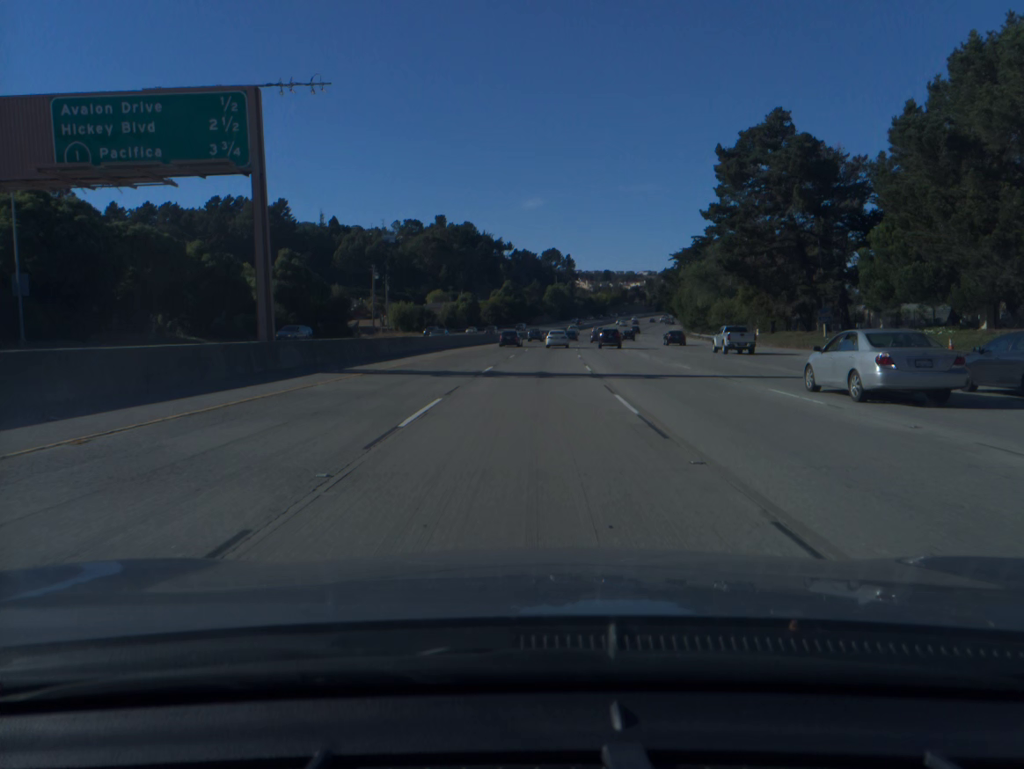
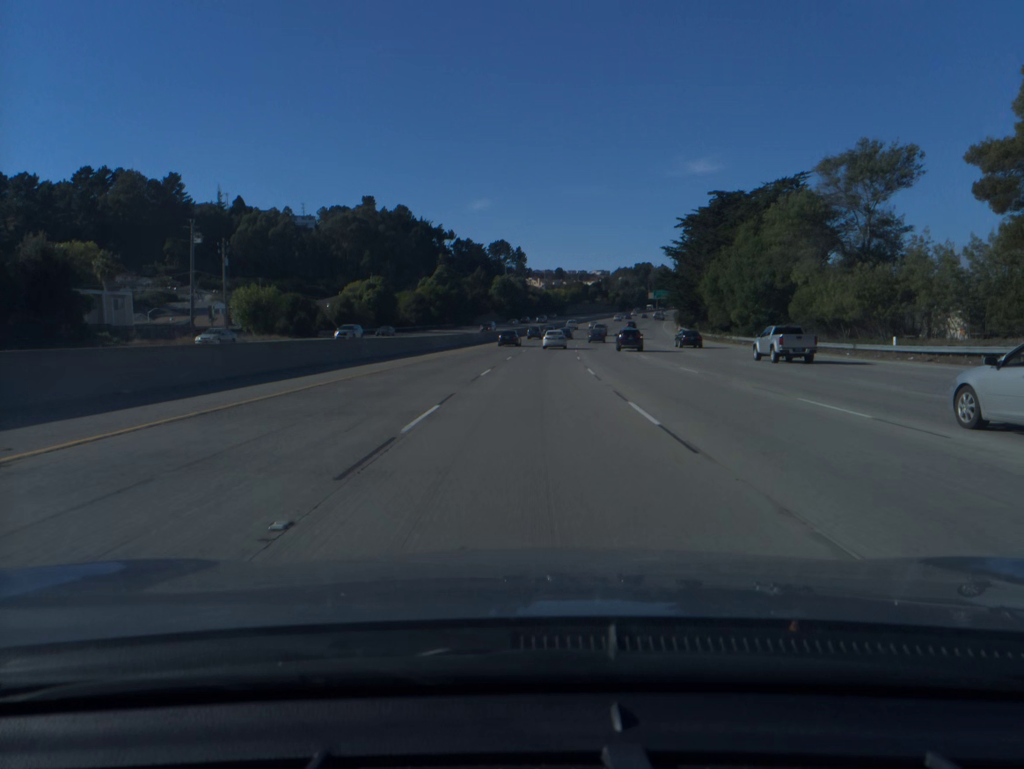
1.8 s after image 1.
(+1.8, +59.8) m; +4°
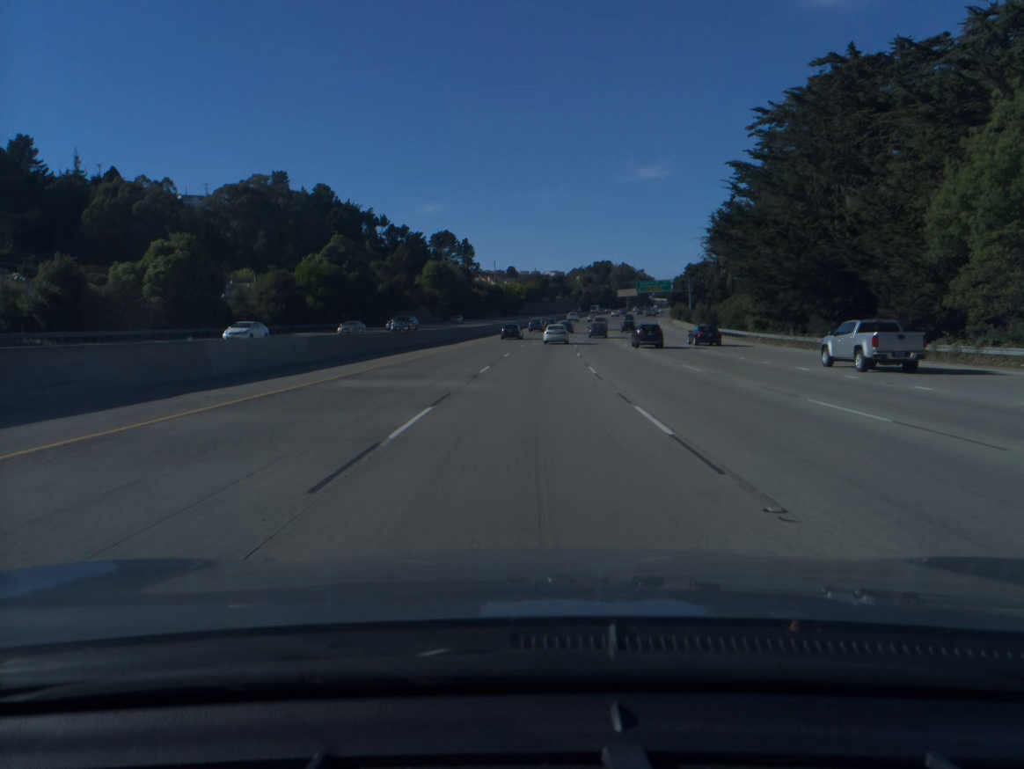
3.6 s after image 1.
(+1.8, +59.7) m; +3°
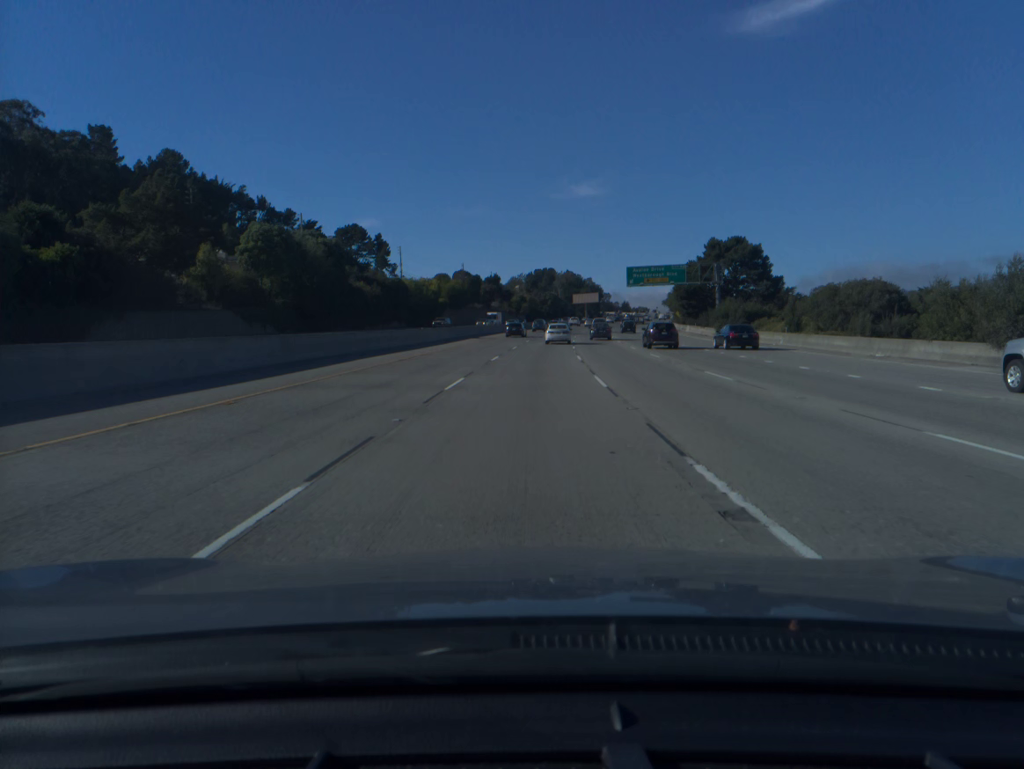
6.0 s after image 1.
(+3.2, +78.9) m; +5°
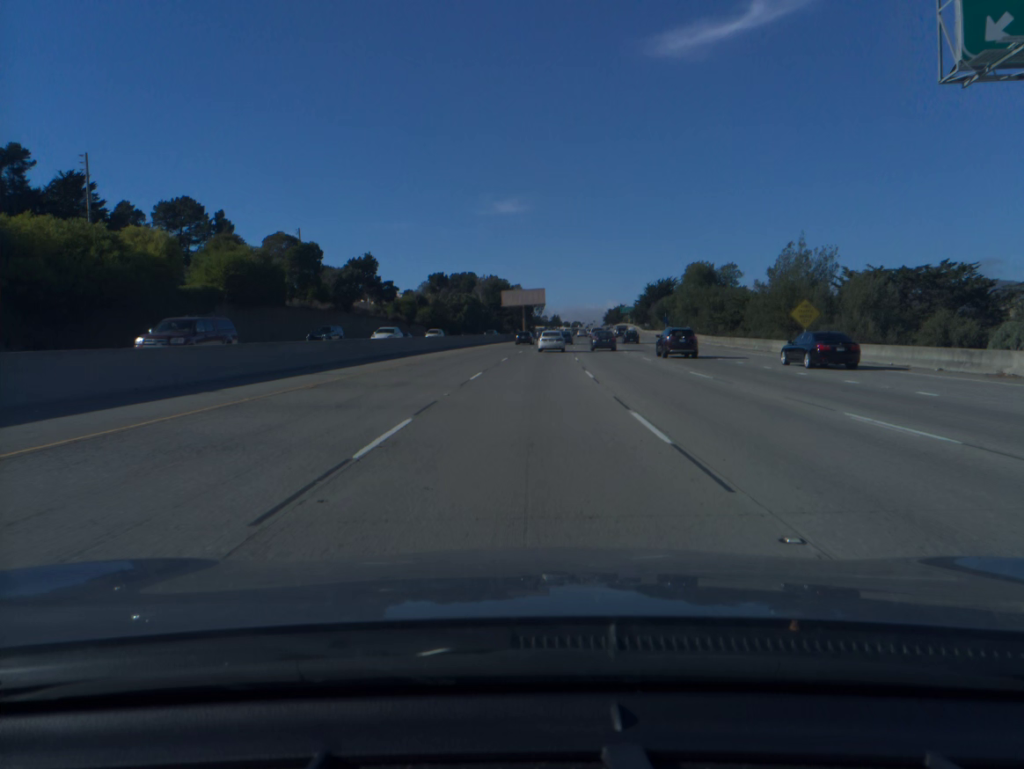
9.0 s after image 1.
(+4.5, +96.5) m; +6°
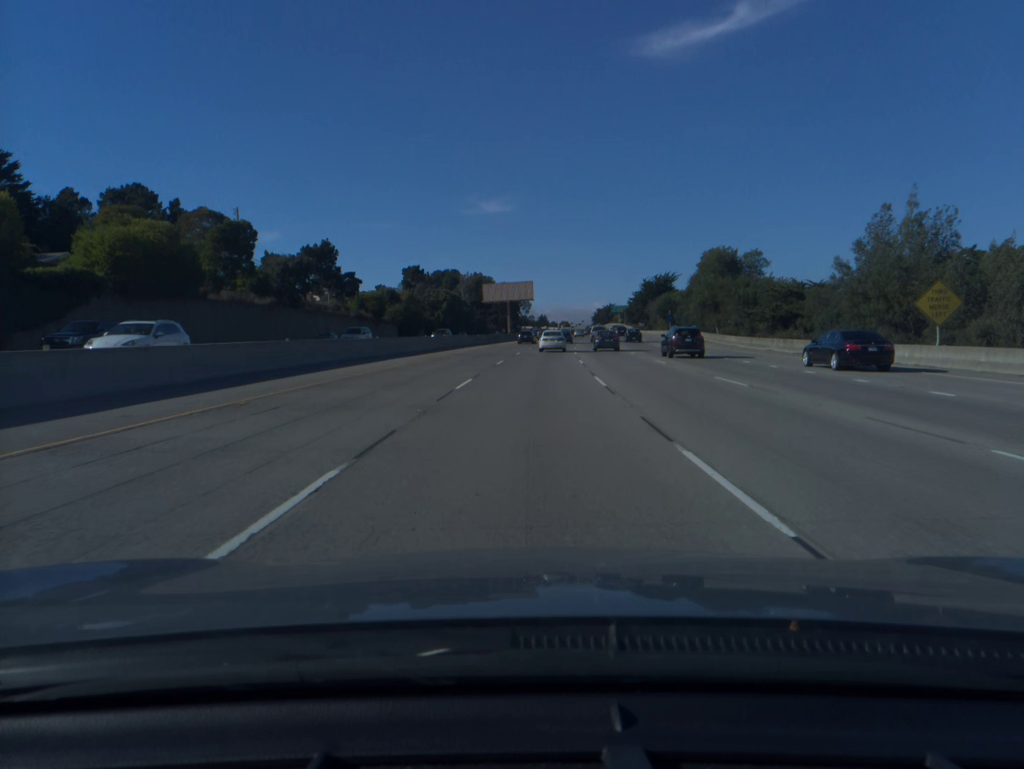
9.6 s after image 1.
(+0.2, +19.1) m; +1°
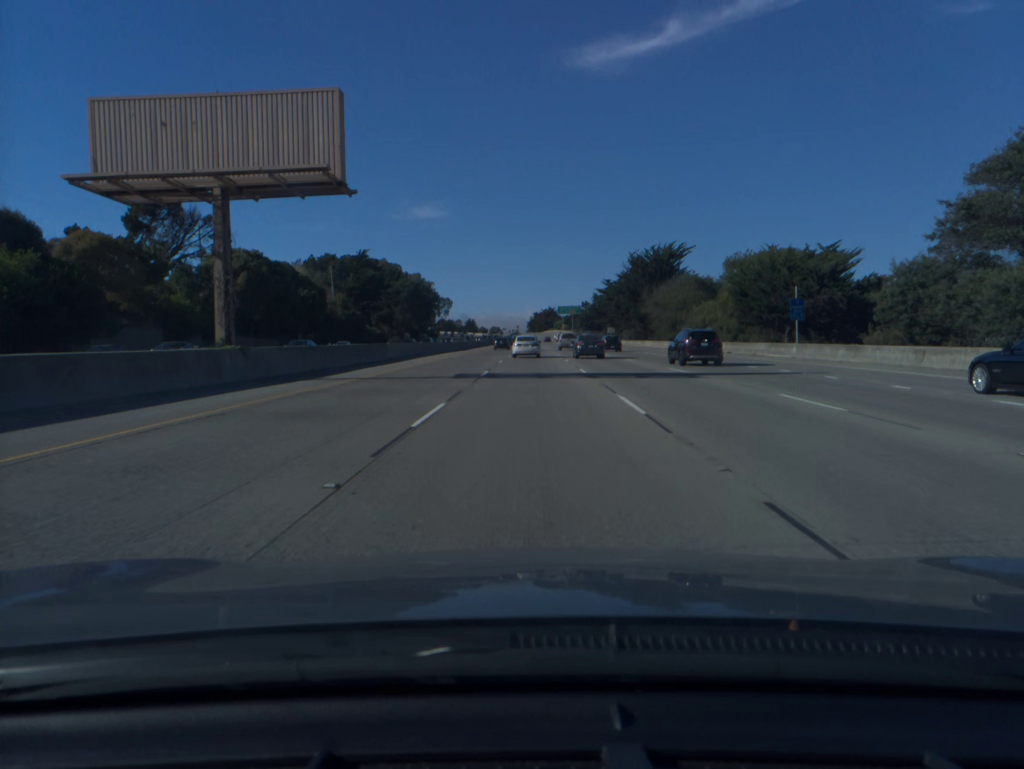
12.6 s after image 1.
(+4.5, +94.3) m; +5°
